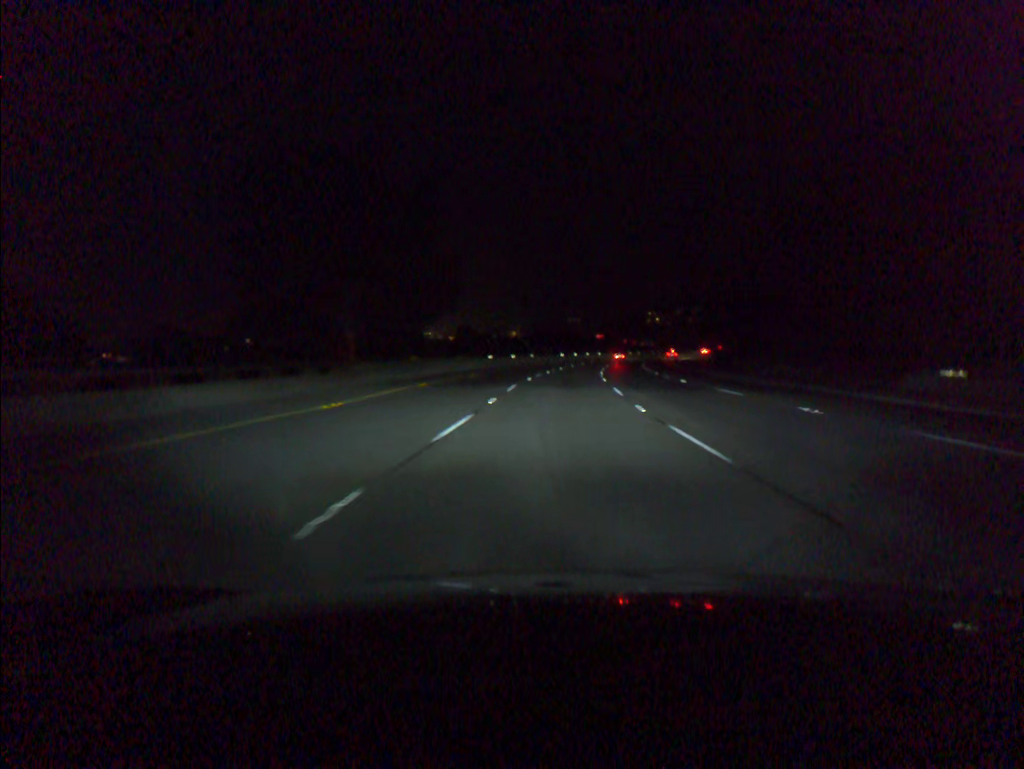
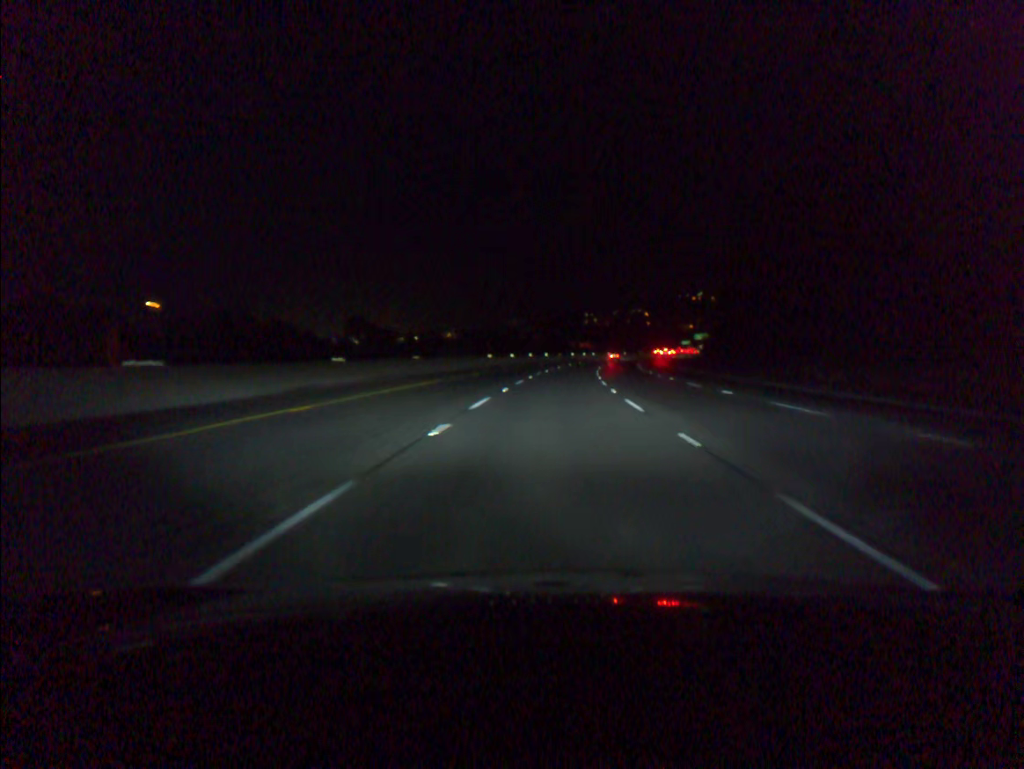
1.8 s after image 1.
(+2.3, +56.3) m; +5°
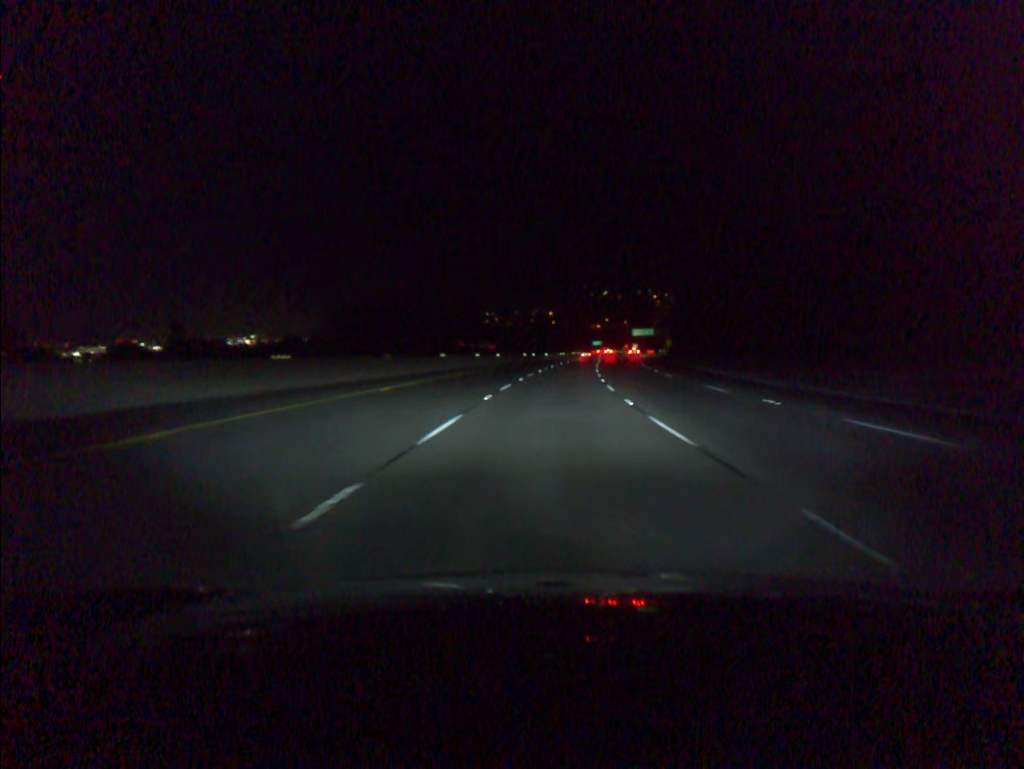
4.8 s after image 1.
(+6.0, +93.9) m; +7°
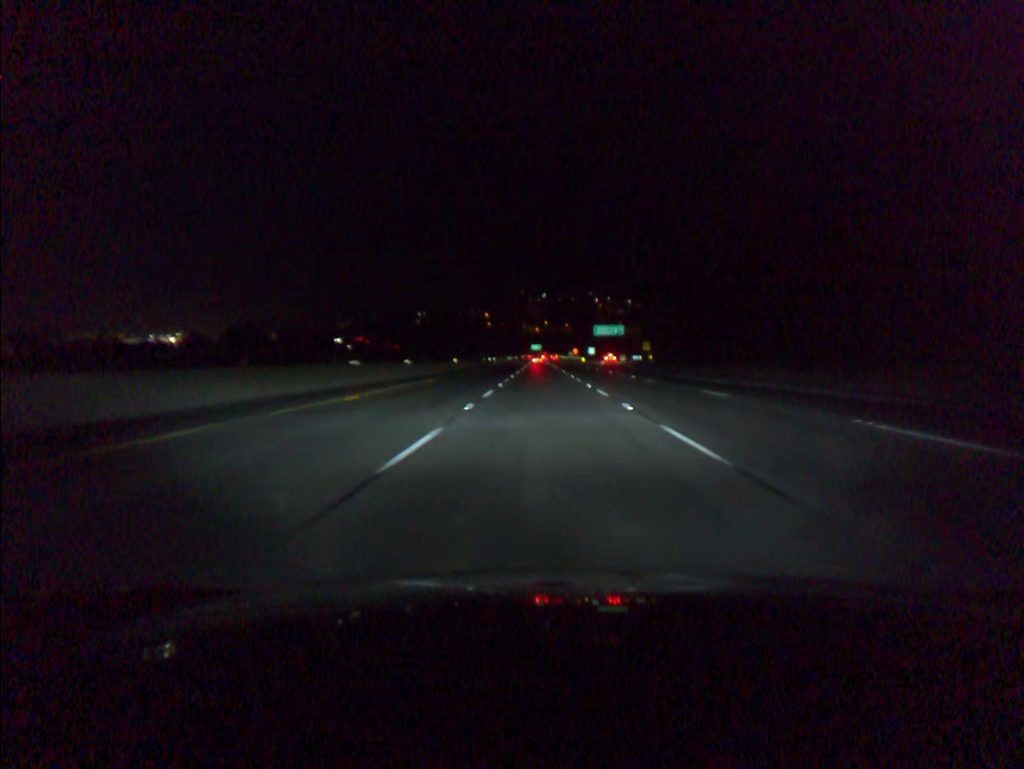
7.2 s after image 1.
(+3.4, +75.3) m; +5°
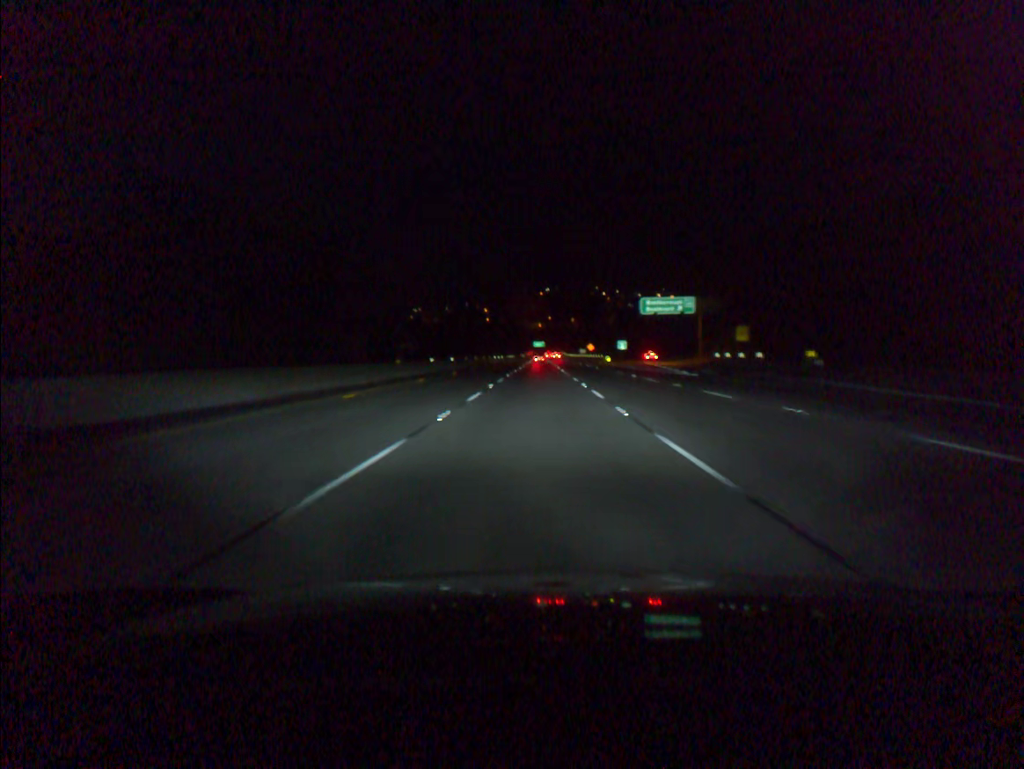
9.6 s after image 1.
(+0.2, +75.0) m; 0°
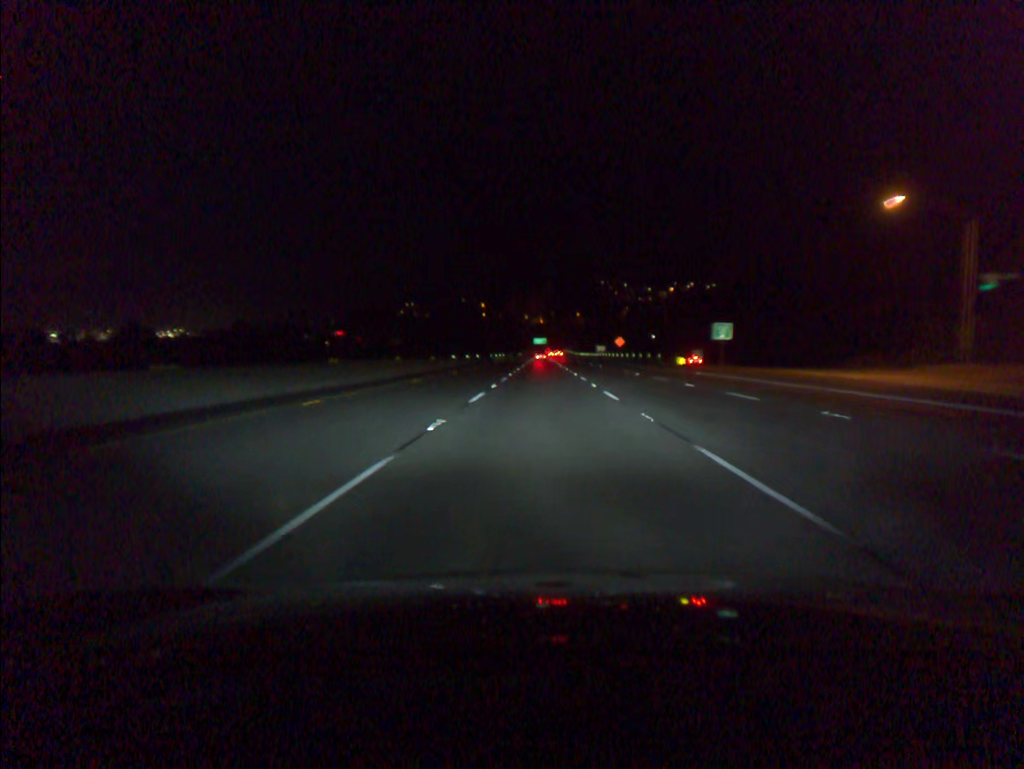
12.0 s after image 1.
(-0.3, +74.8) m; 0°
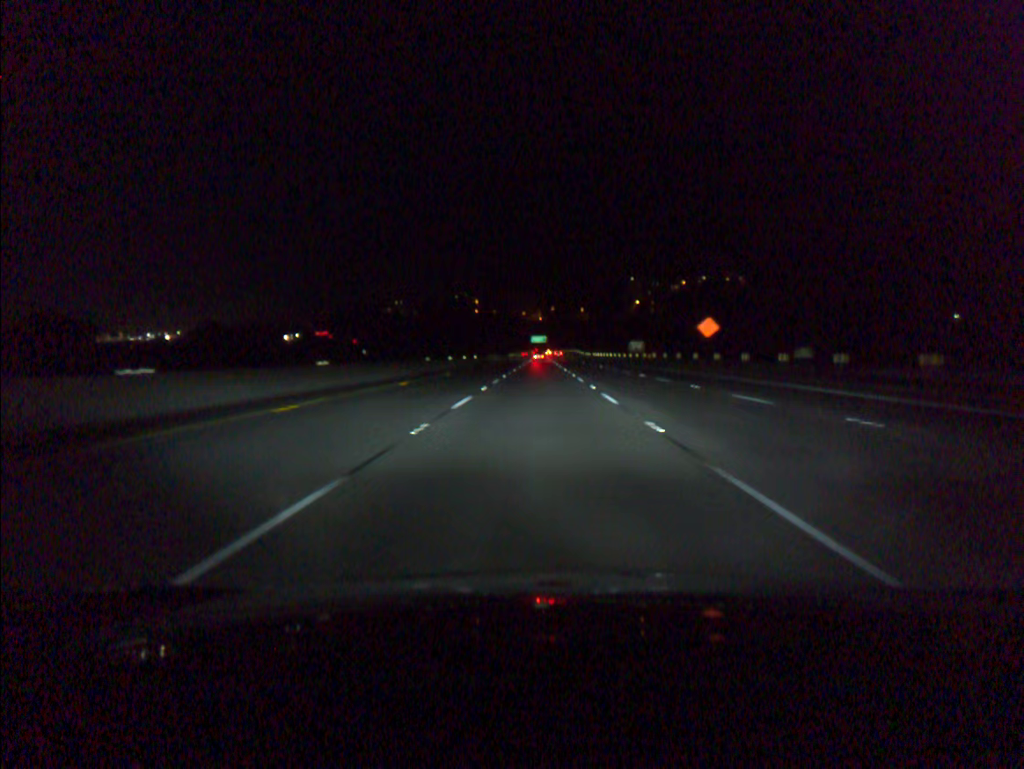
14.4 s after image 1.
(+0.2, +74.5) m; 0°
